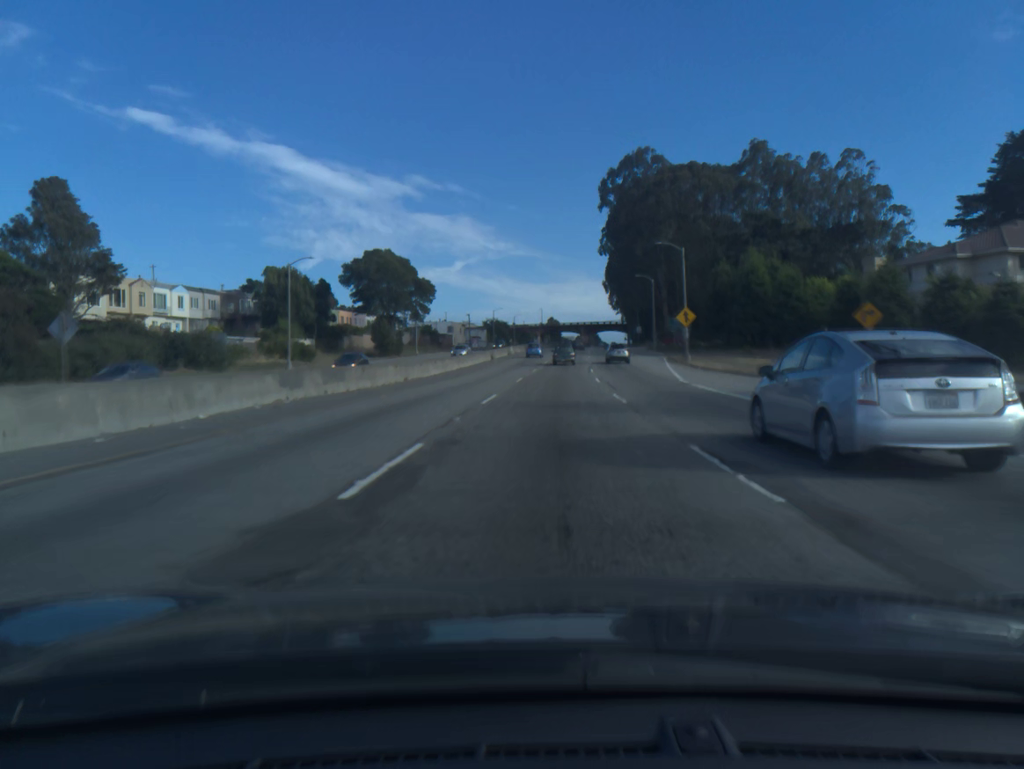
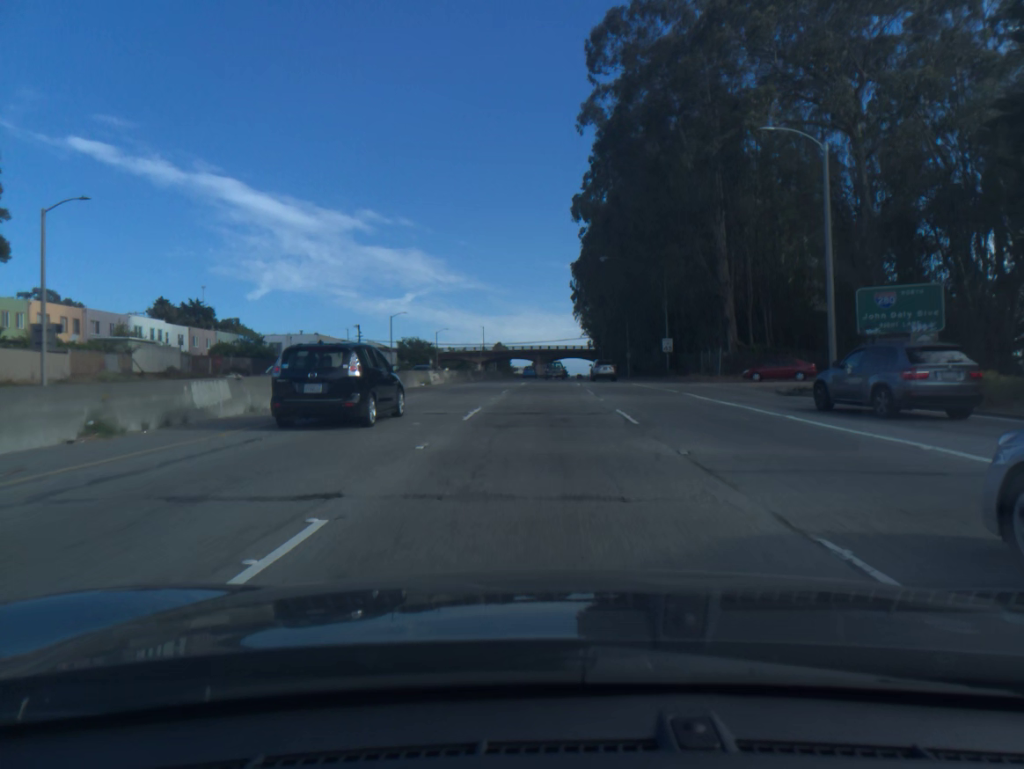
(+2.5, +77.4) m; +3°
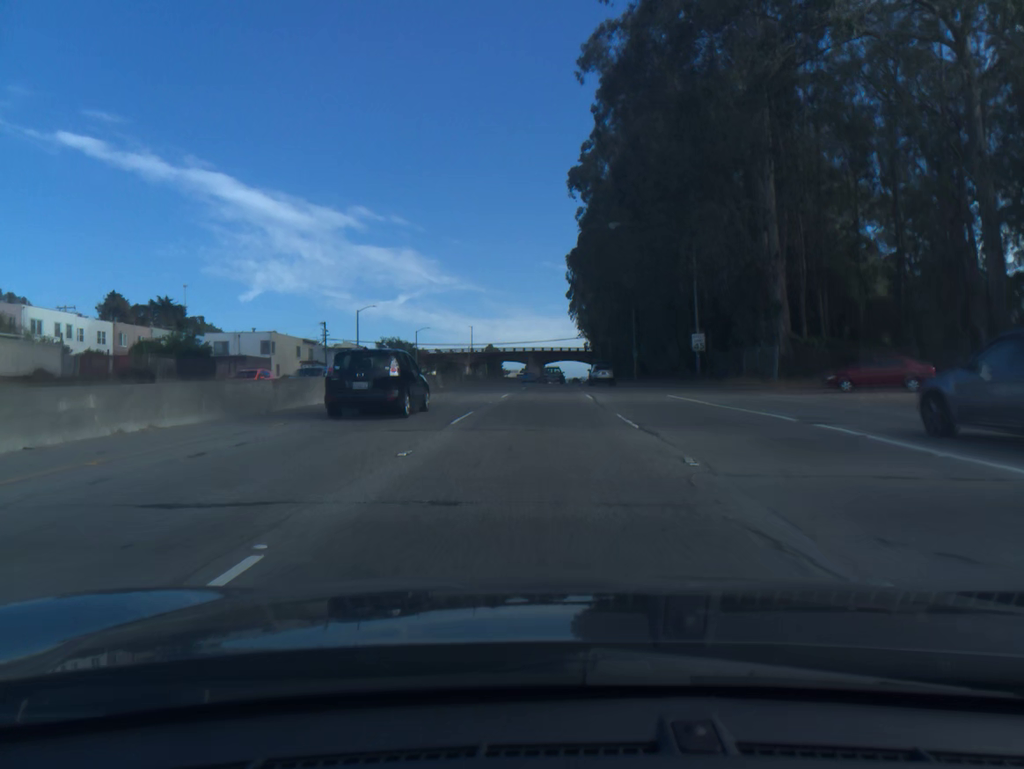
(0.0, +15.7) m; 0°
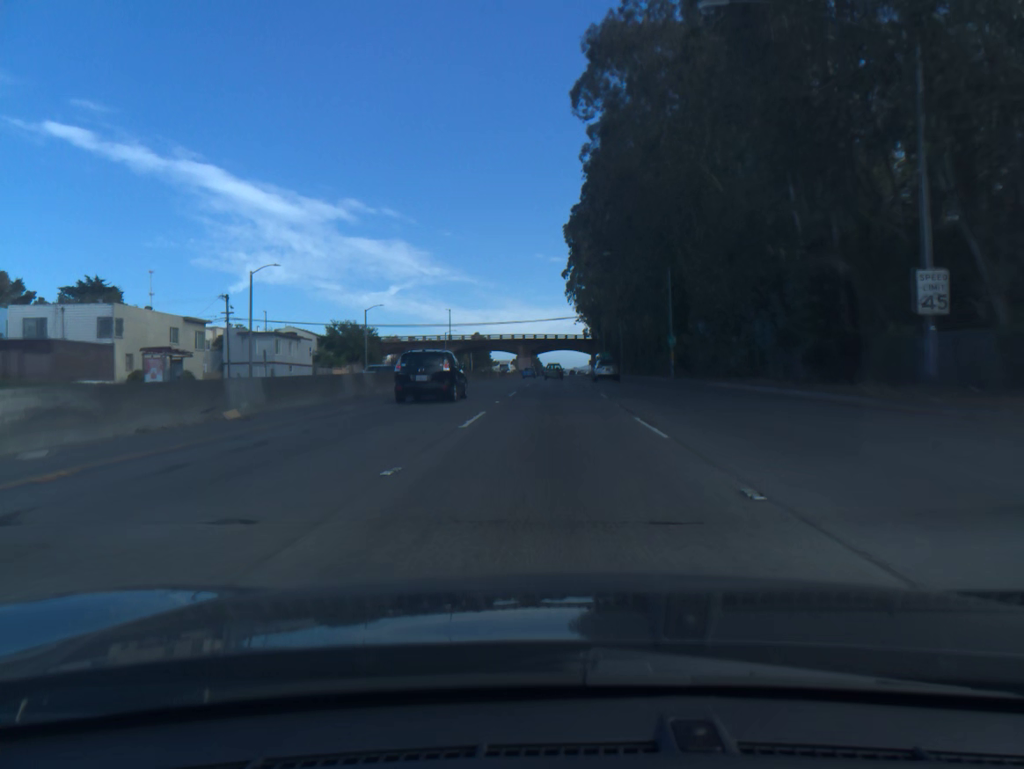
(+0.1, +31.6) m; +1°
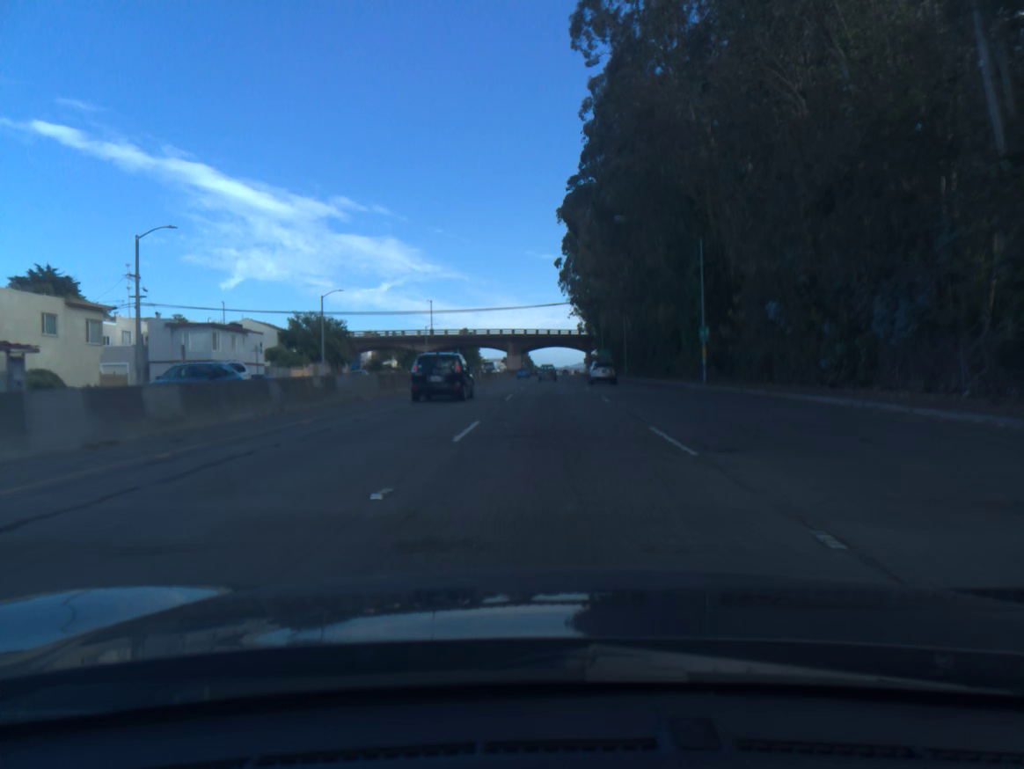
(+0.1, +15.9) m; +1°
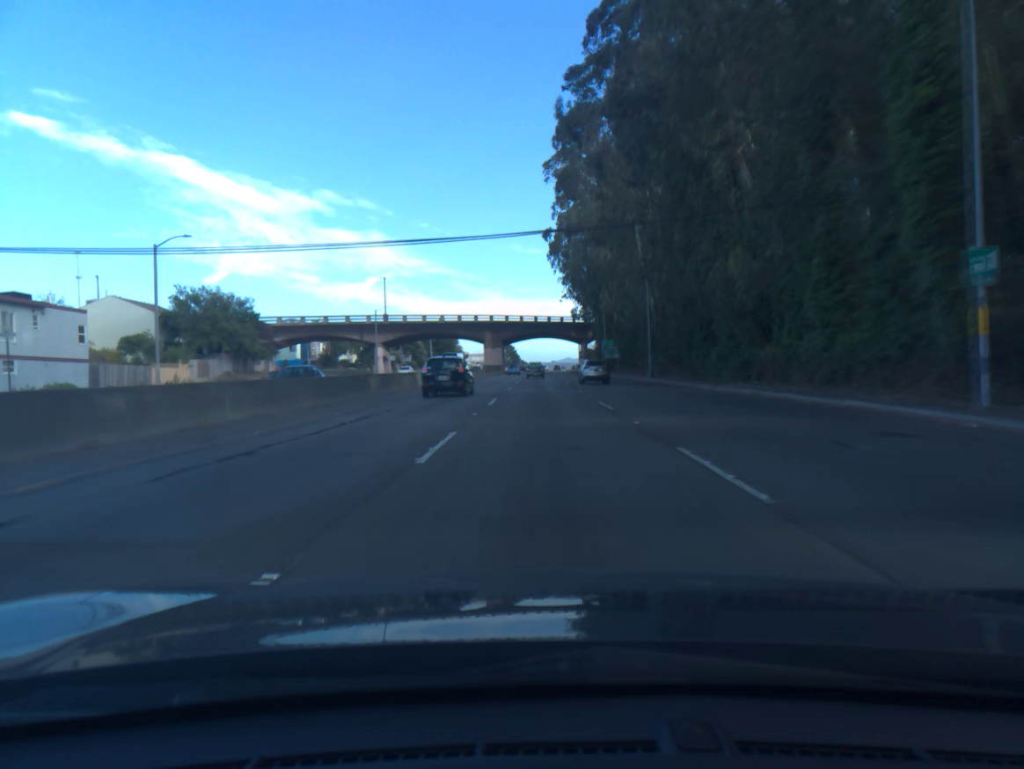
(+0.3, +32.3) m; +1°
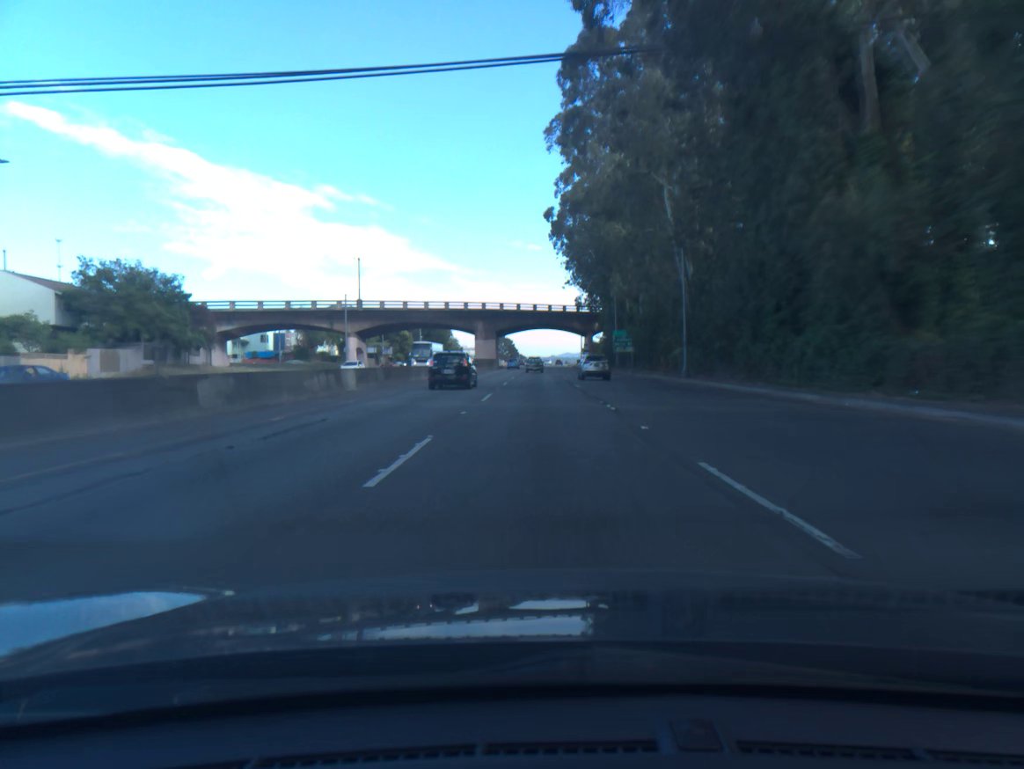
(0.0, +16.4) m; 0°
